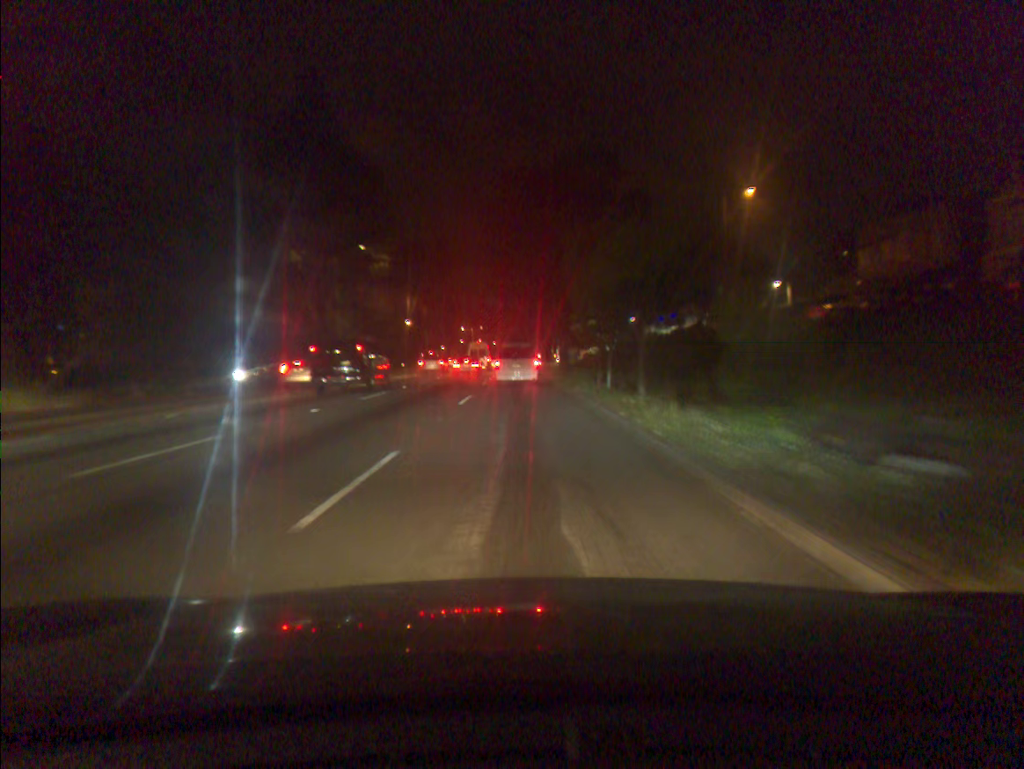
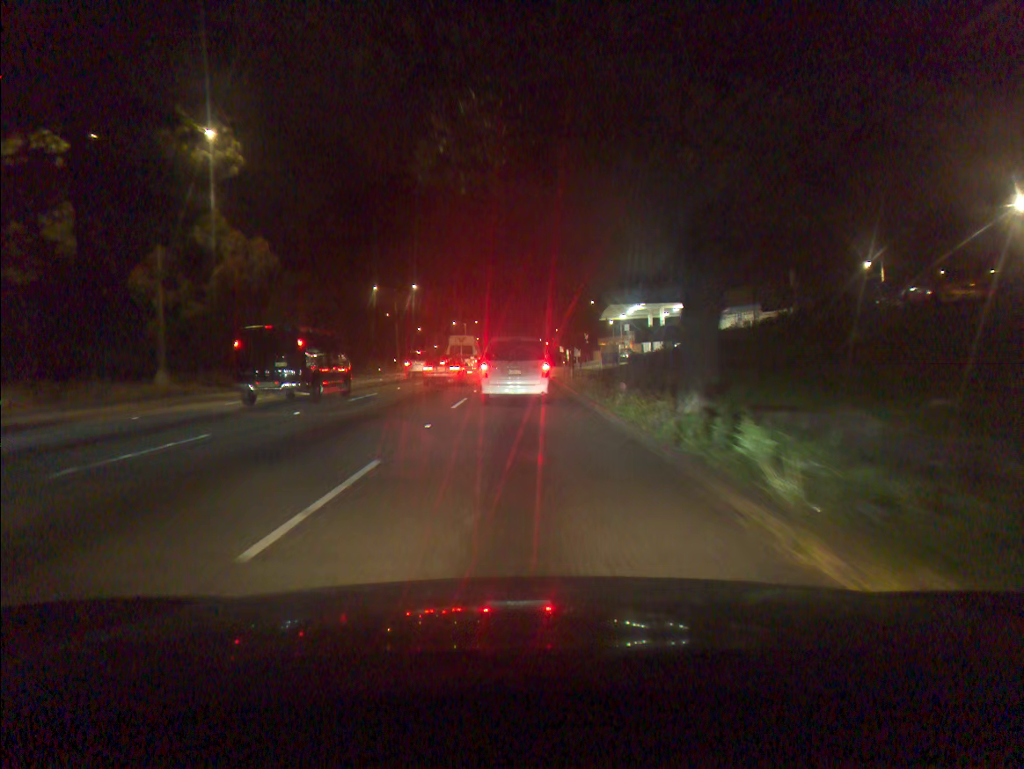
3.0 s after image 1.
(0.0, +31.1) m; 0°
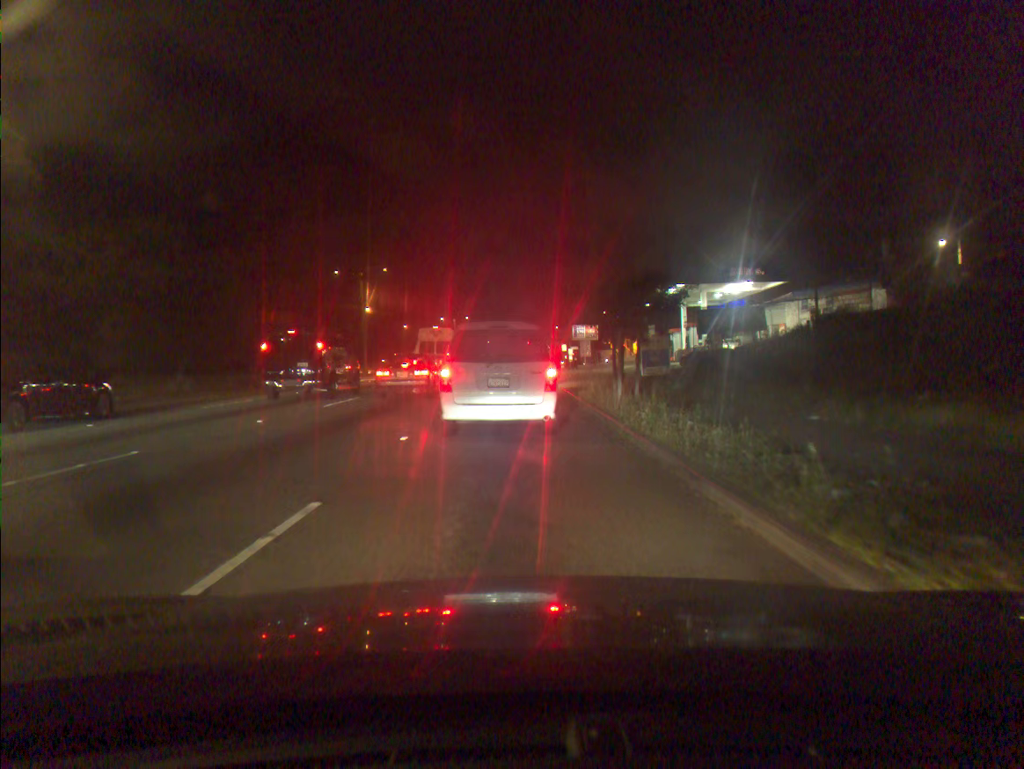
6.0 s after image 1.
(0.0, +16.8) m; 0°
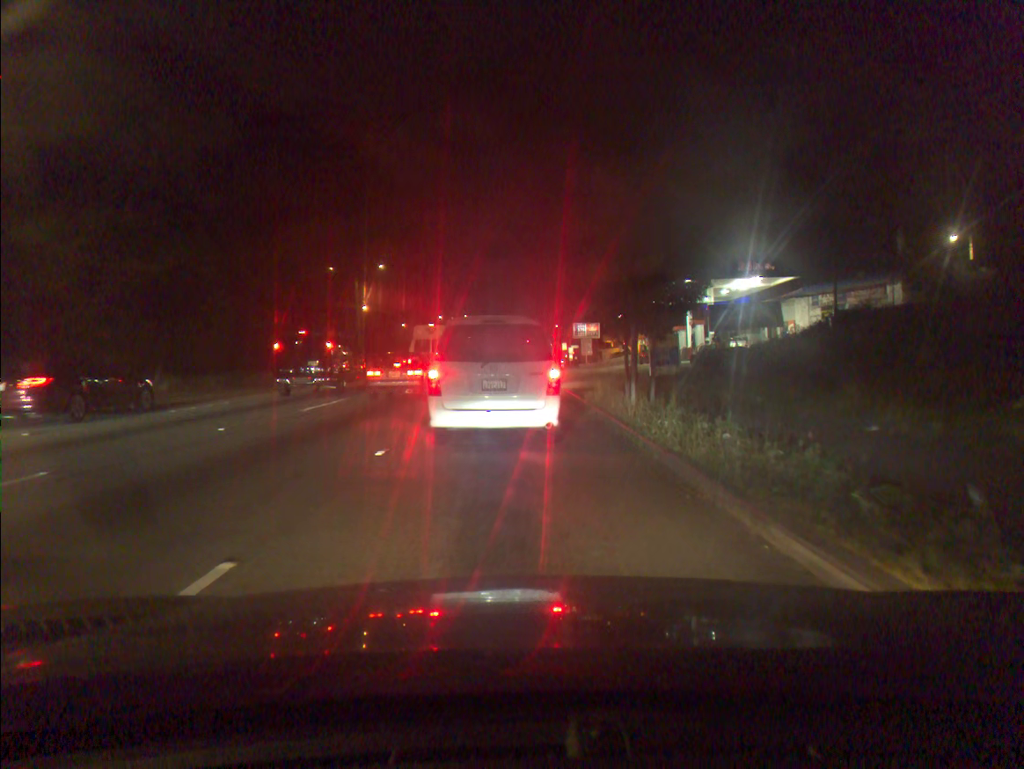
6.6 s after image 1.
(0.0, +2.0) m; 0°
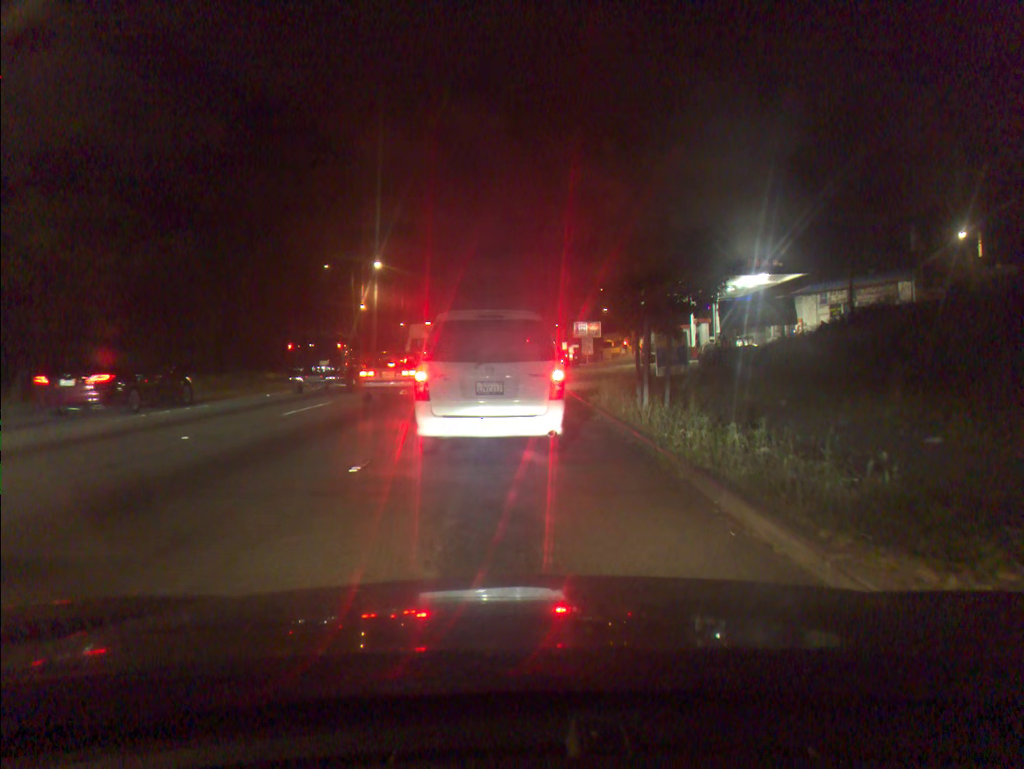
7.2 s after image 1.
(0.0, +1.5) m; +1°
